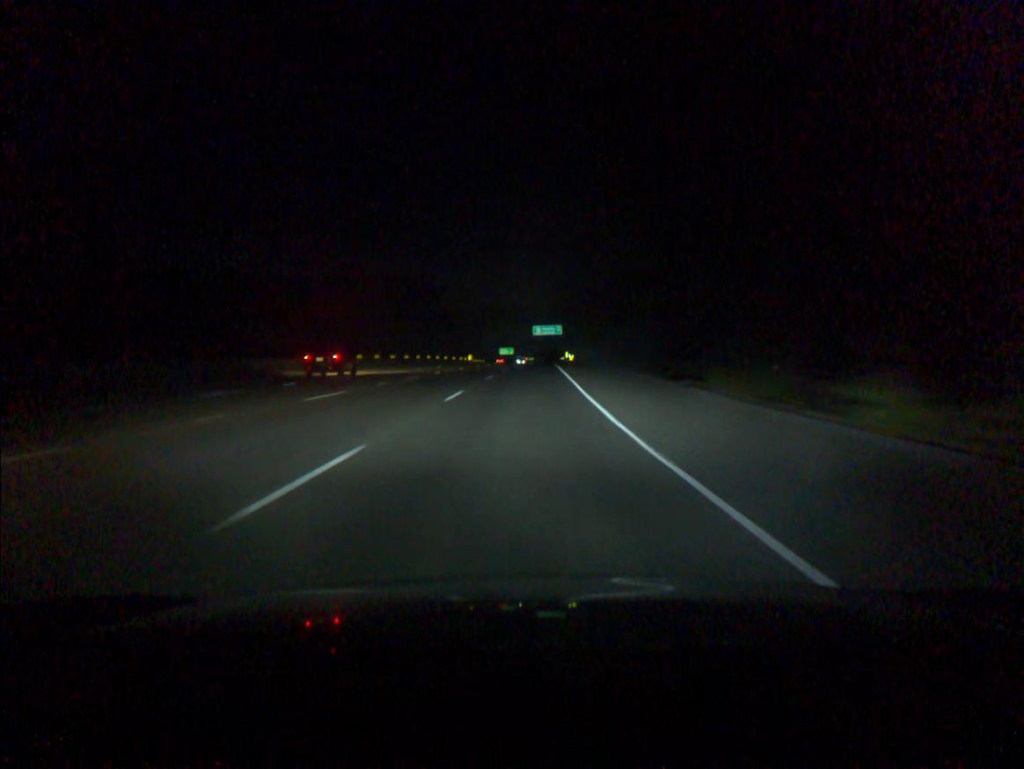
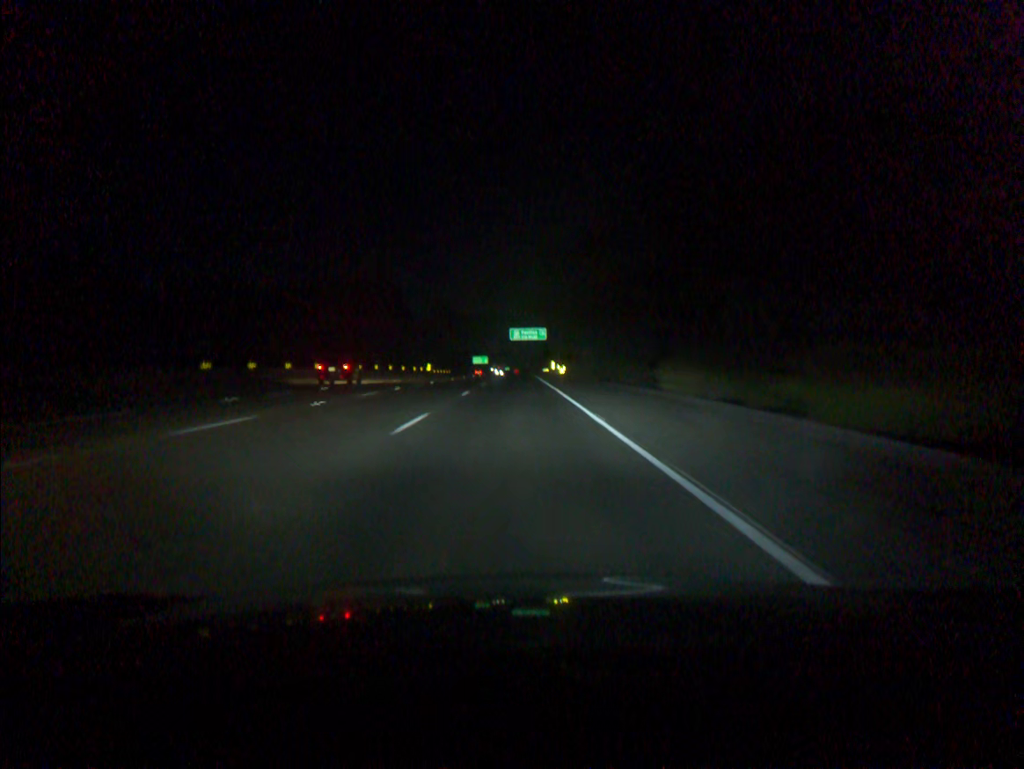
(+0.7, +36.6) m; +2°
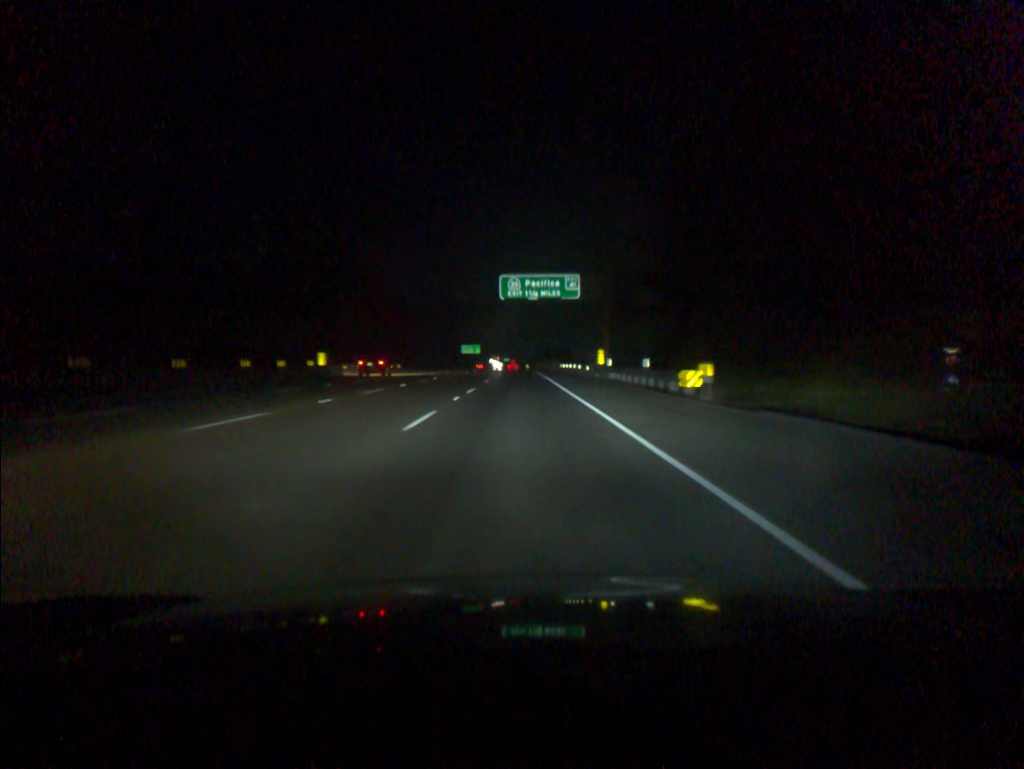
(+0.1, +73.2) m; 0°
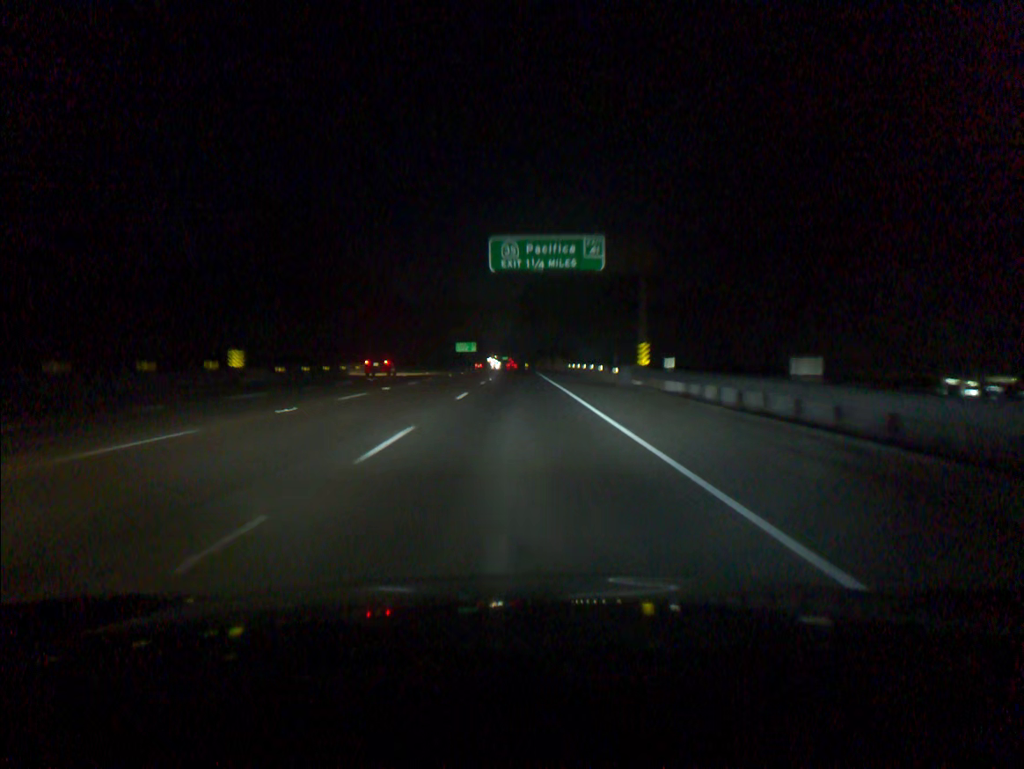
(0.0, +18.4) m; 0°
